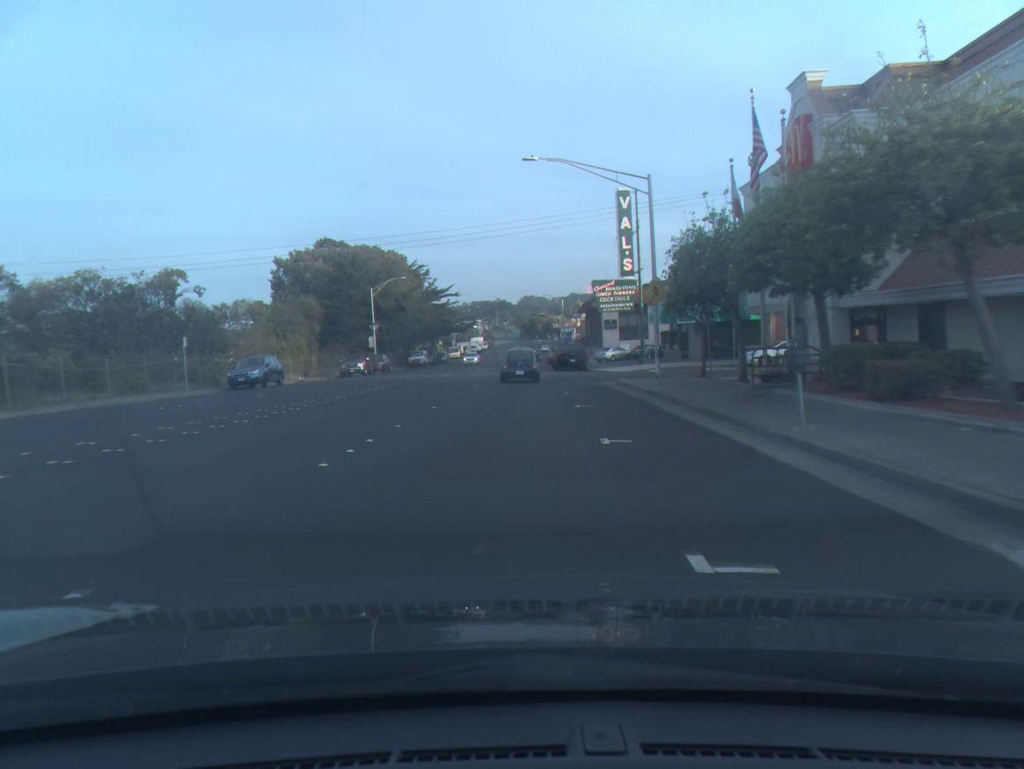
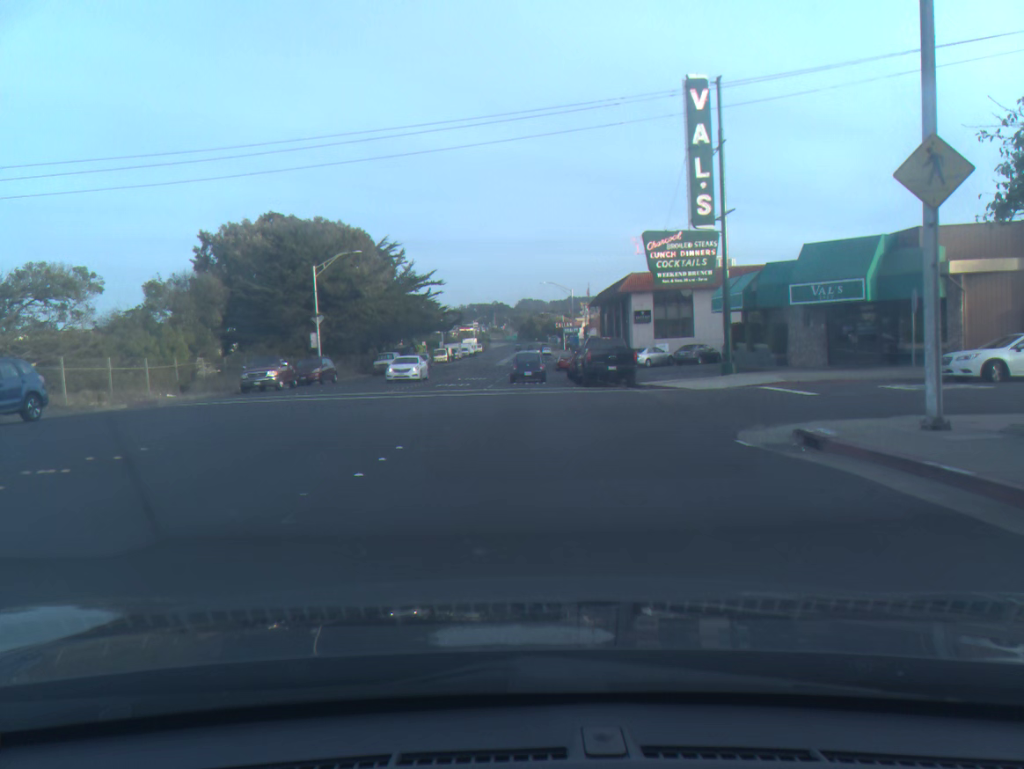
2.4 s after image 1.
(-0.1, +21.8) m; 0°
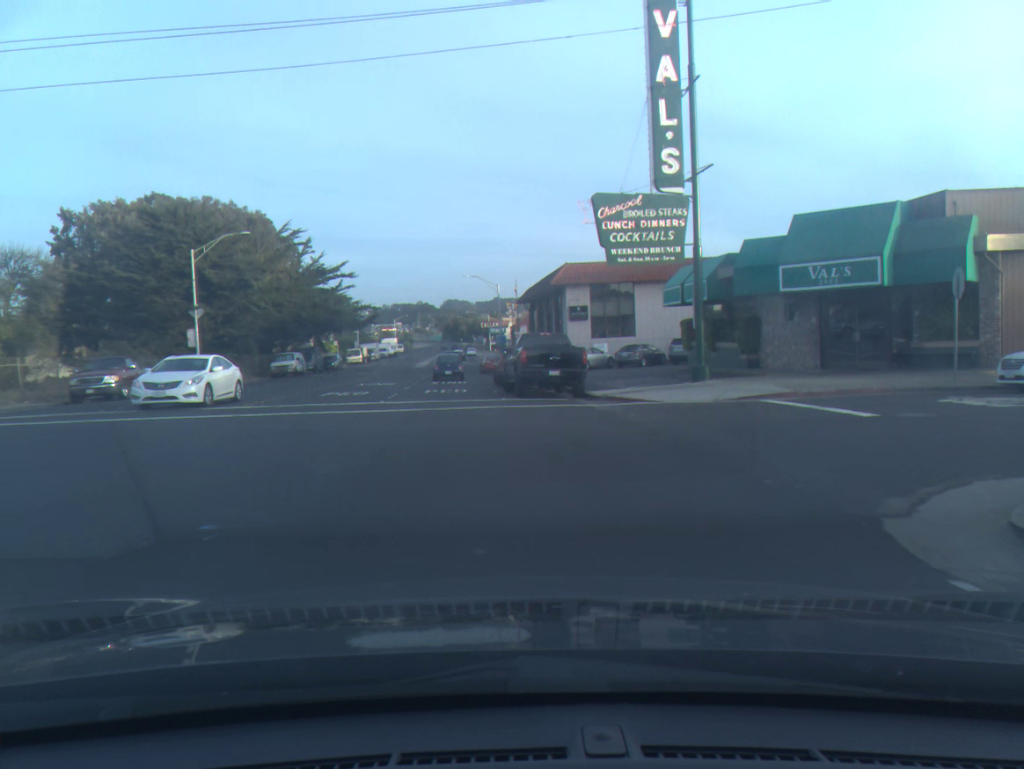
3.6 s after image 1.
(+0.4, +7.7) m; +8°
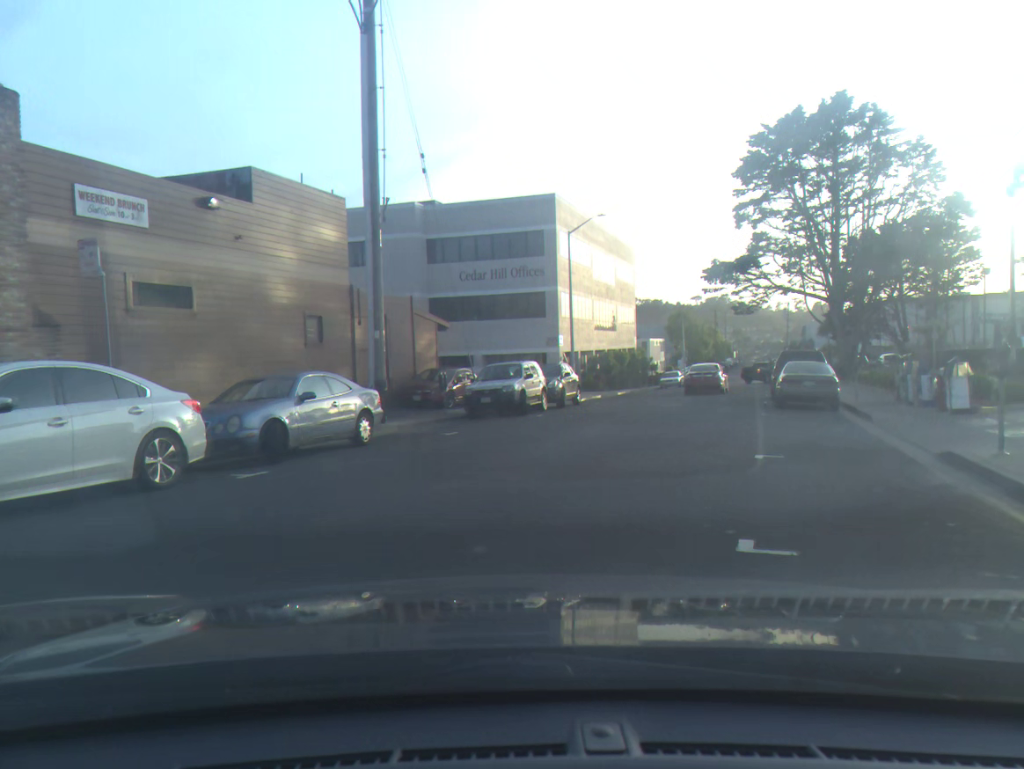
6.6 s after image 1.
(+7.1, +10.5) m; +73°
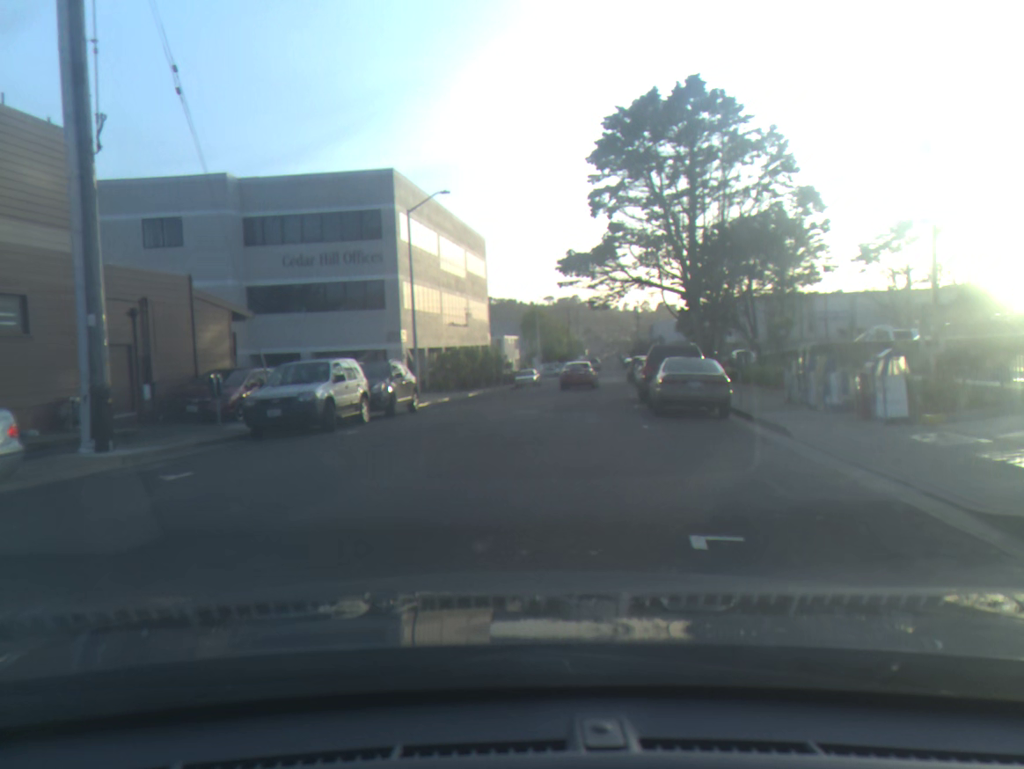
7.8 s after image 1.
(+0.3, +5.7) m; +3°
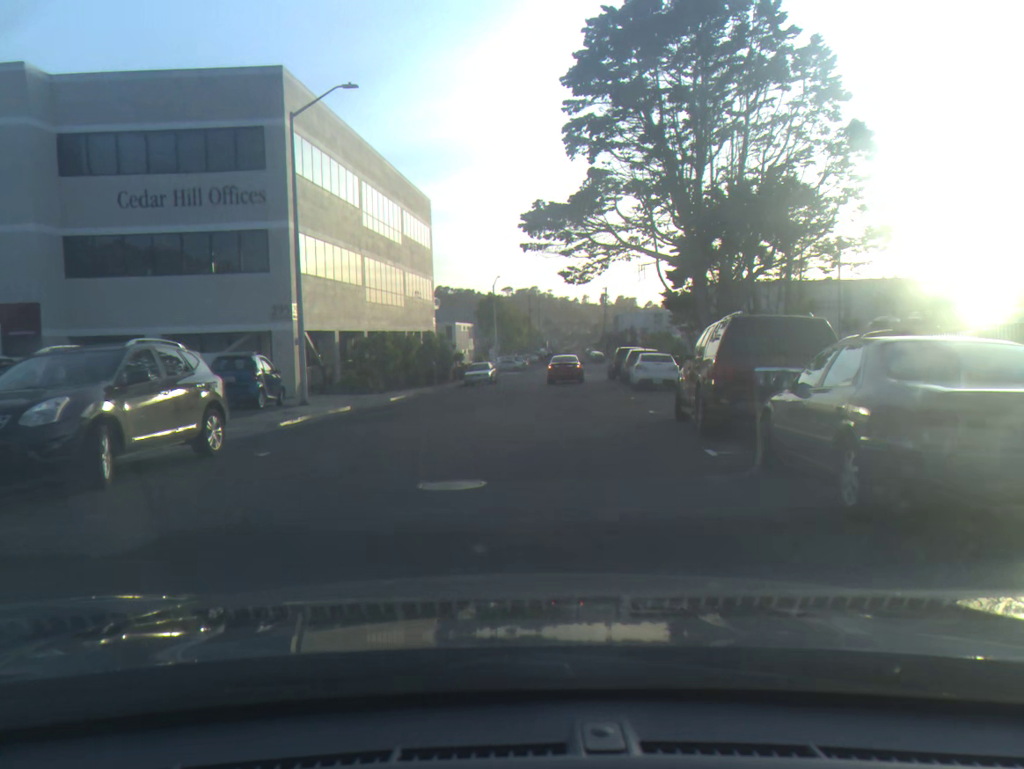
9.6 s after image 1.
(+0.3, +12.9) m; +3°
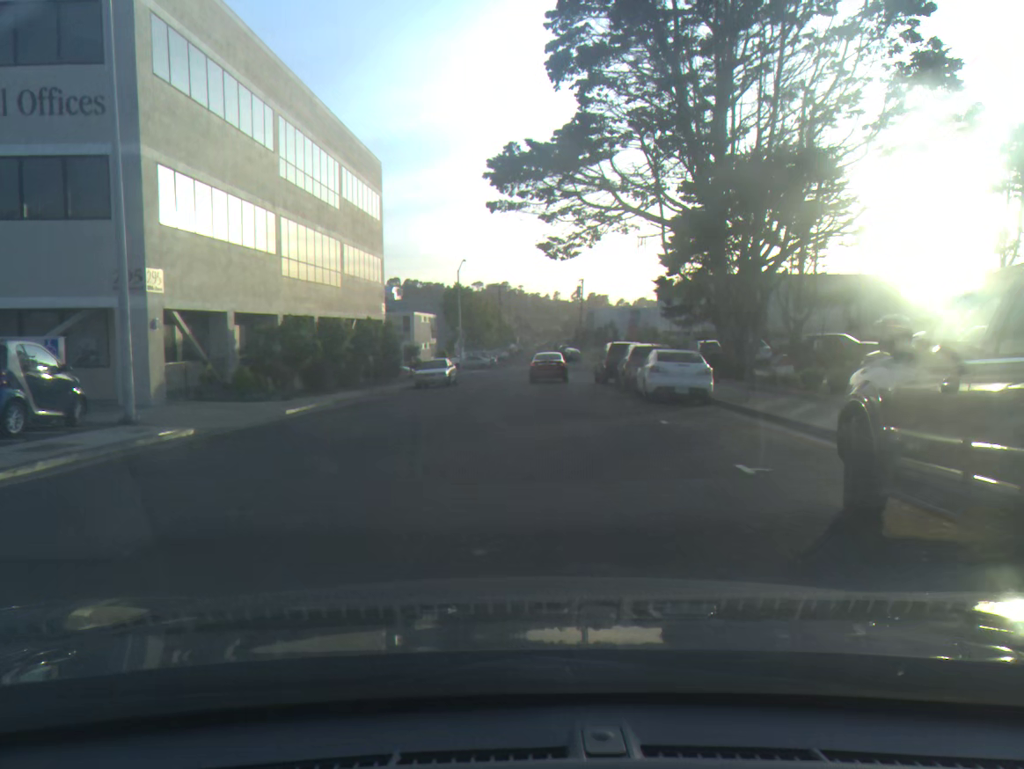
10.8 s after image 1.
(+0.2, +9.3) m; +3°
